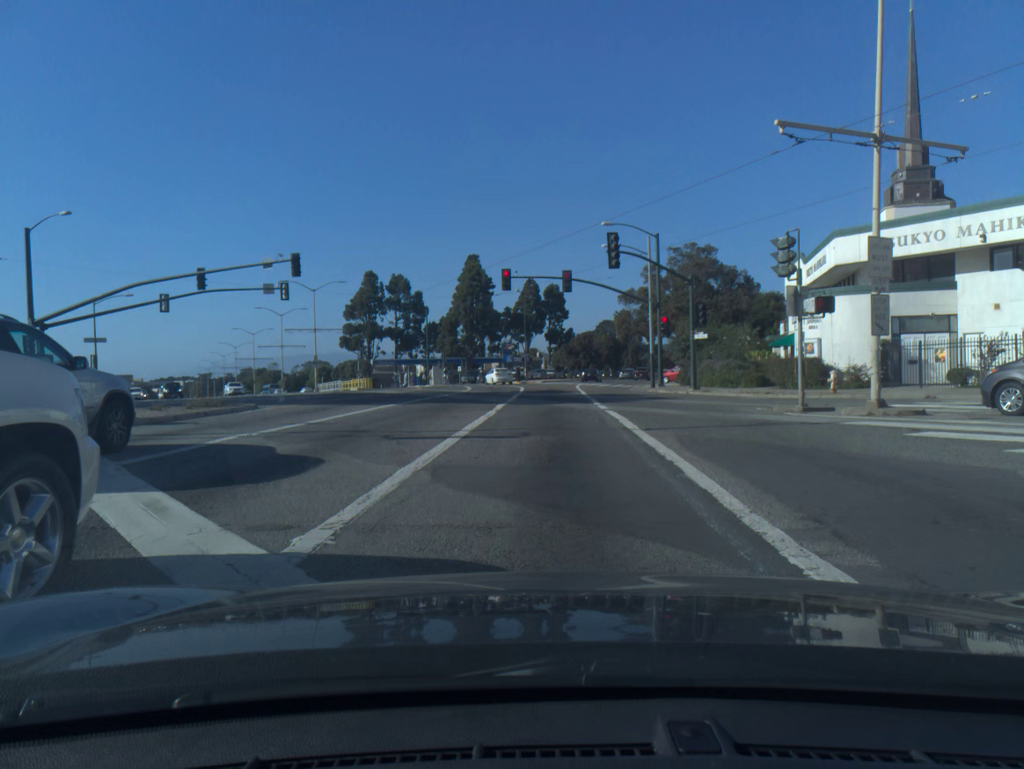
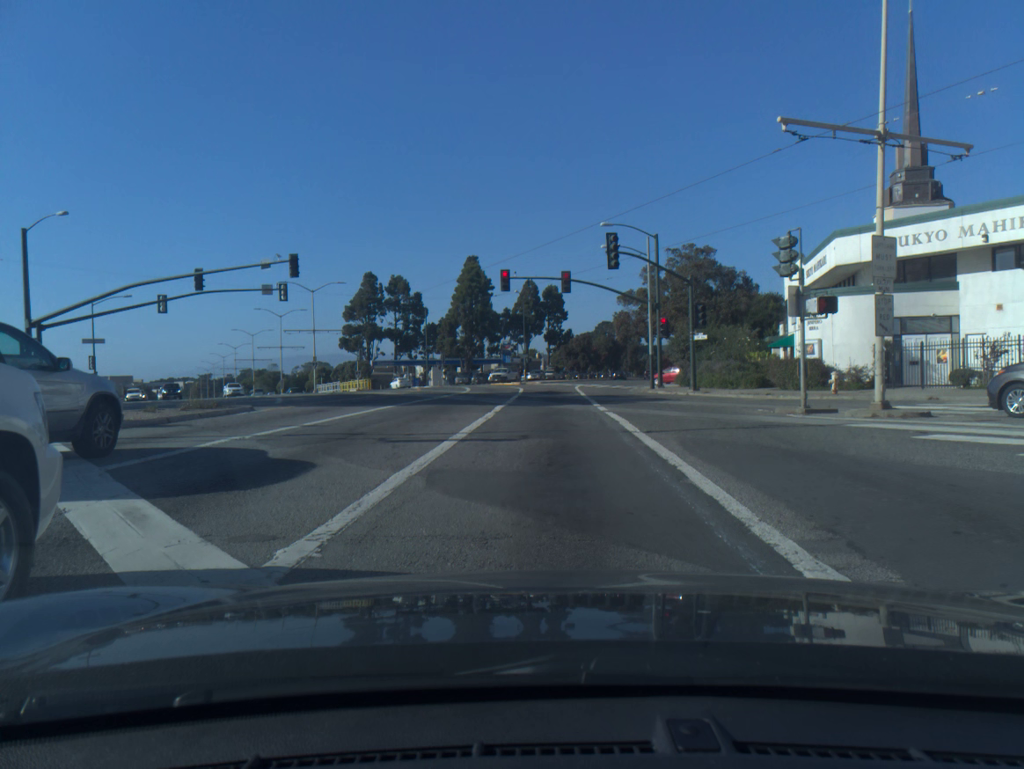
(0.0, +0.3) m; 0°
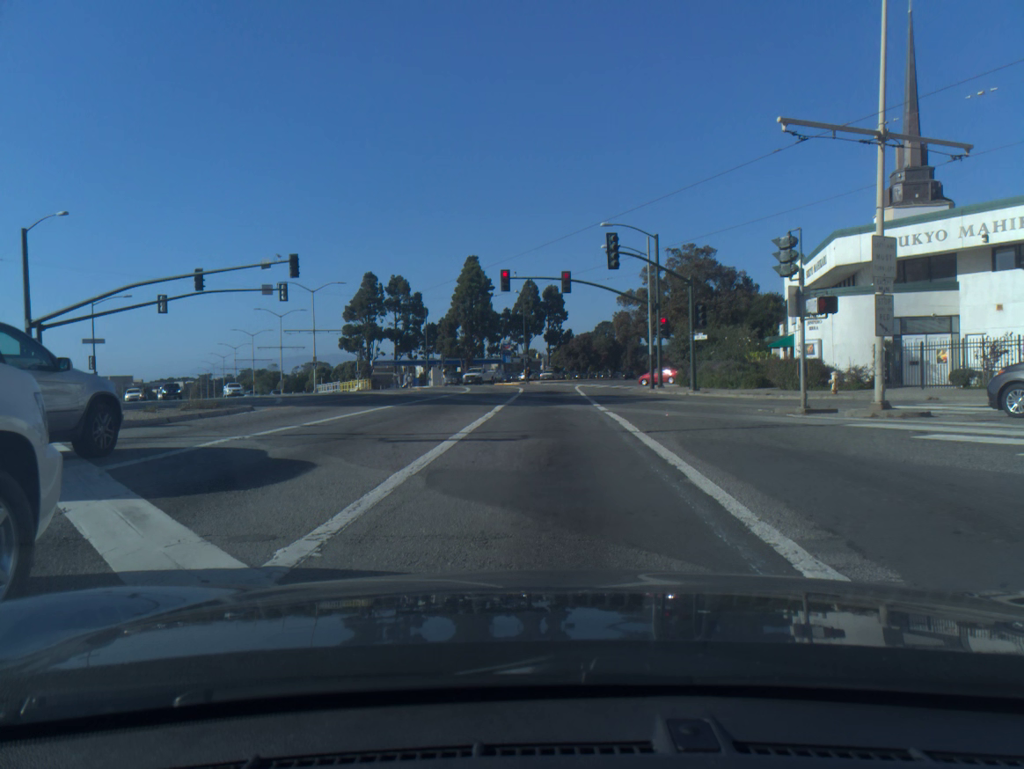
(0.0, 0.0) m; 0°
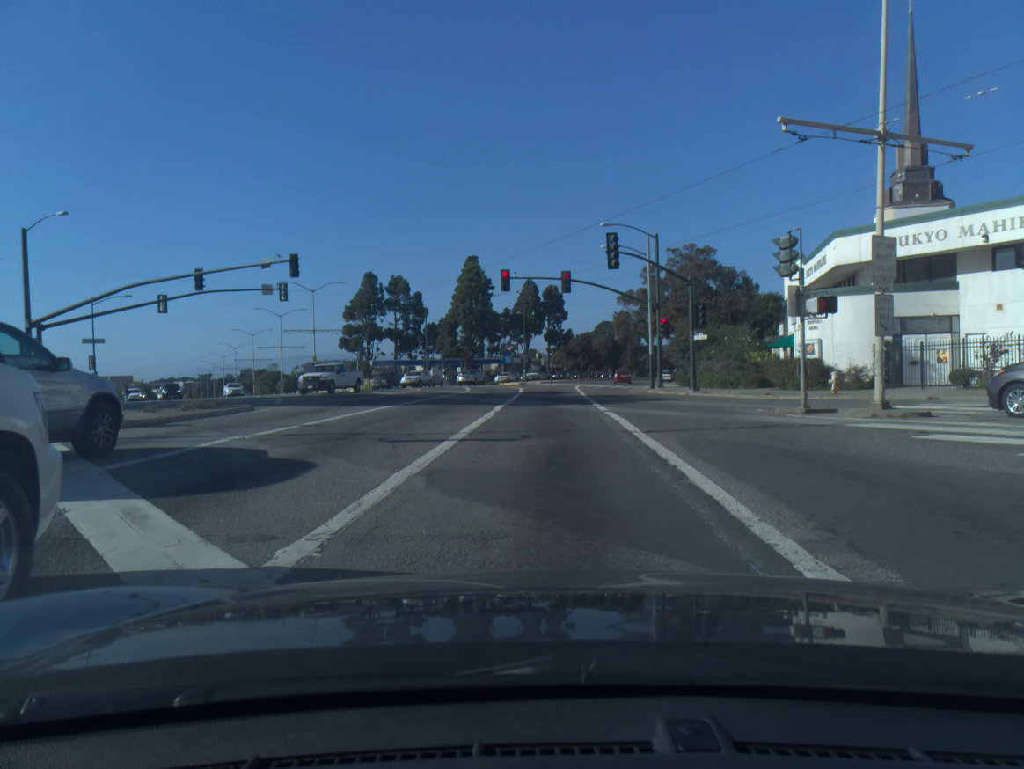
(0.0, -0.1) m; 0°
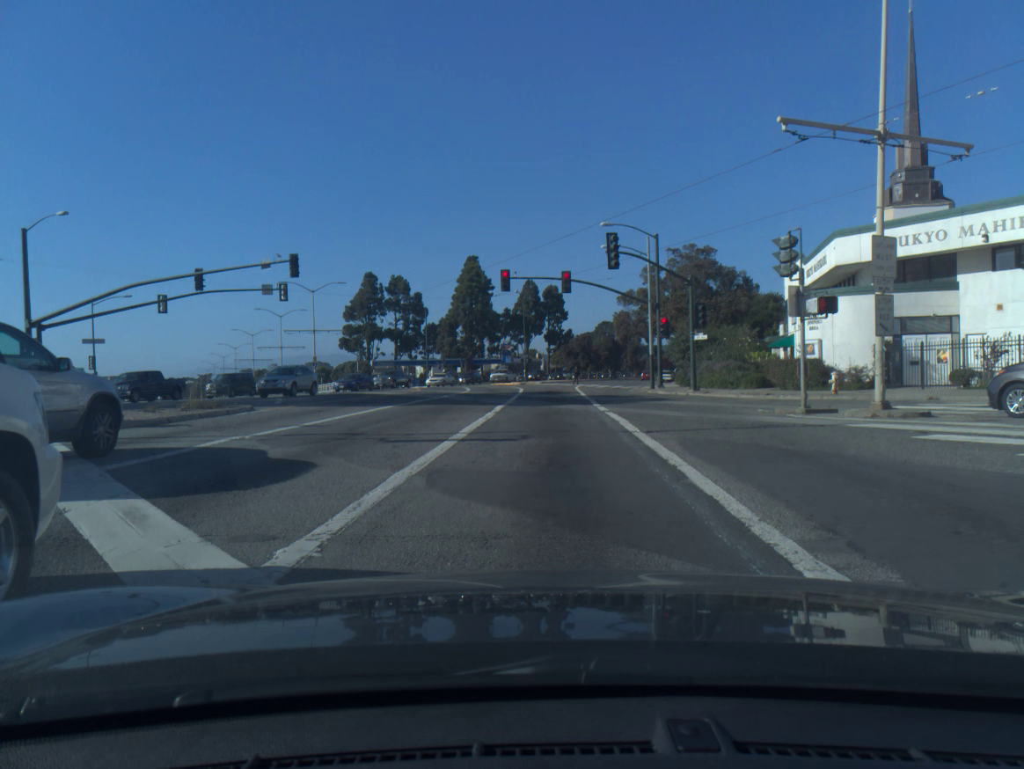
(0.0, 0.0) m; 0°
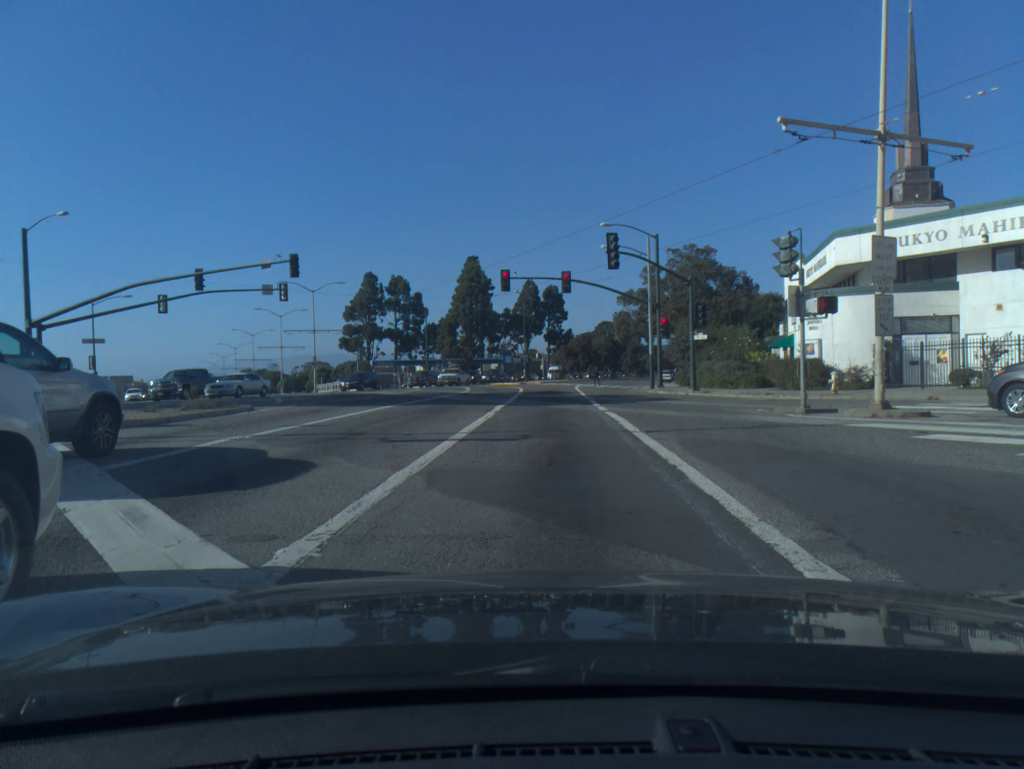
(0.0, 0.0) m; 0°
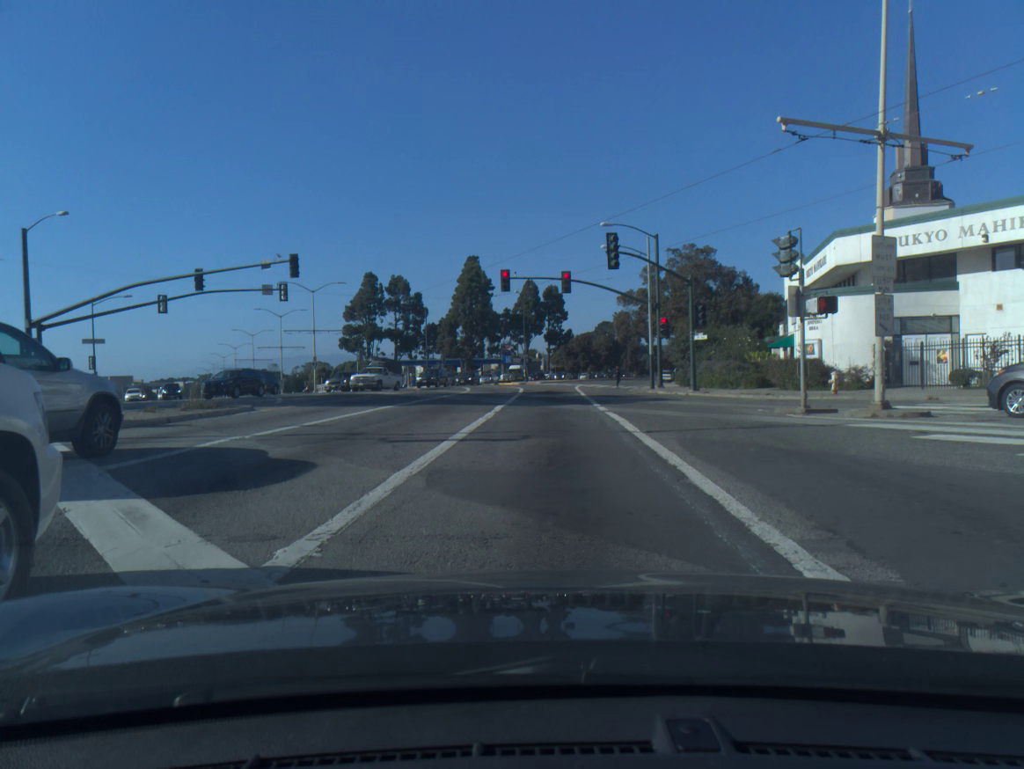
(0.0, 0.0) m; 0°
